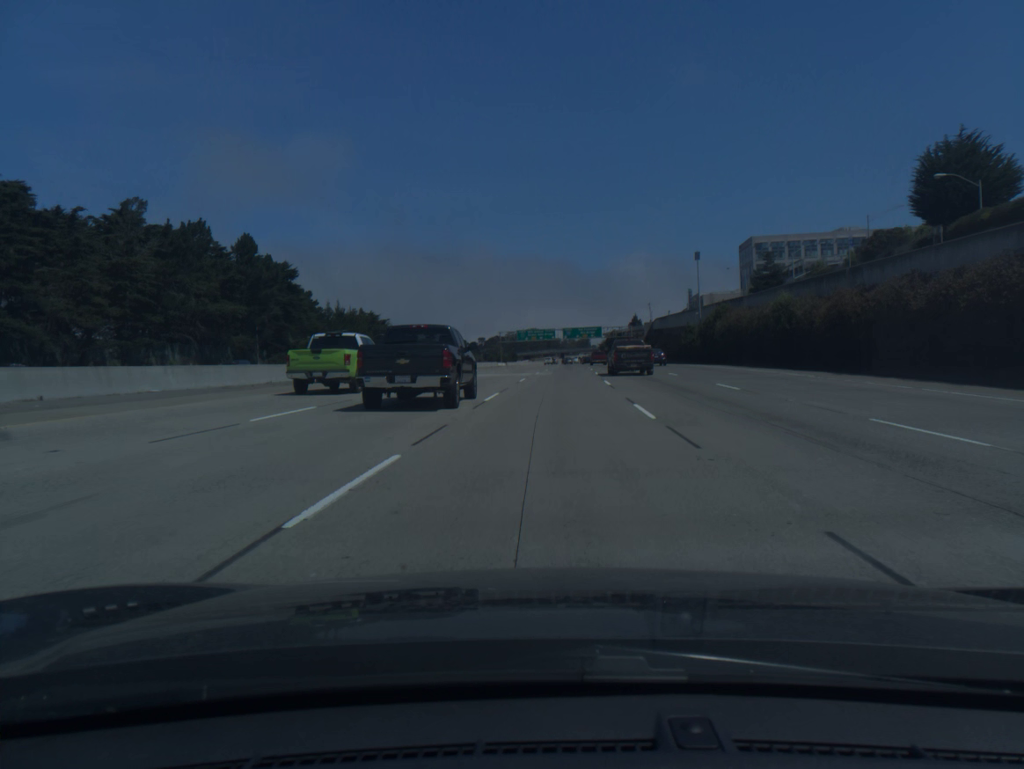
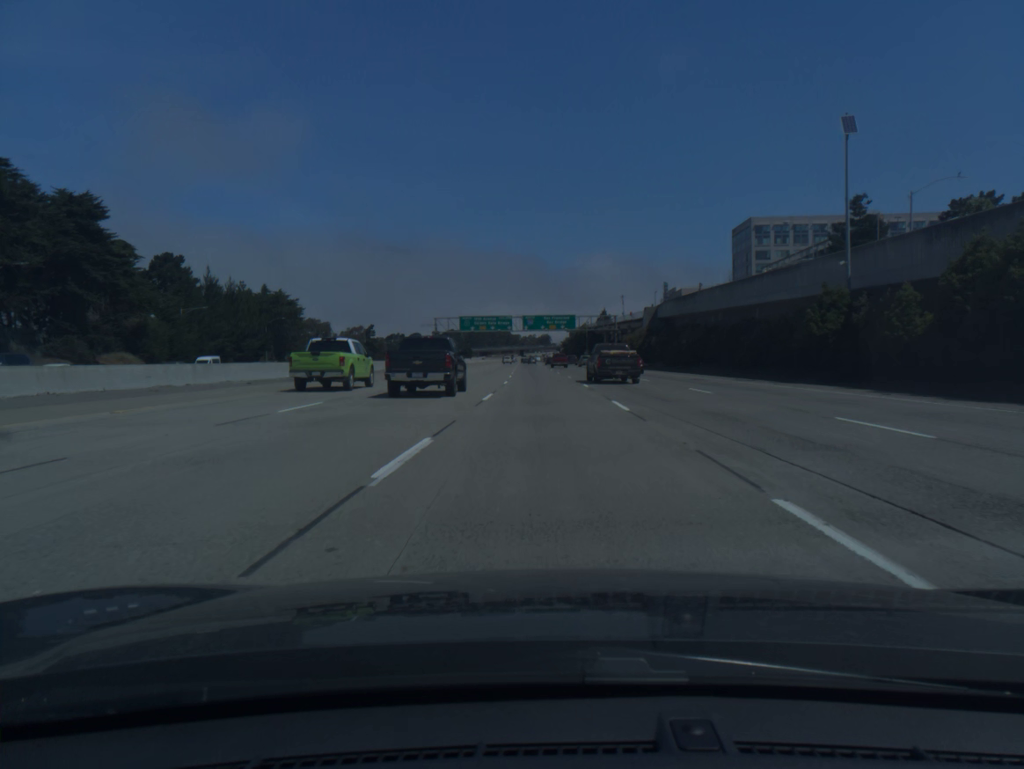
(+1.7, +55.0) m; +3°
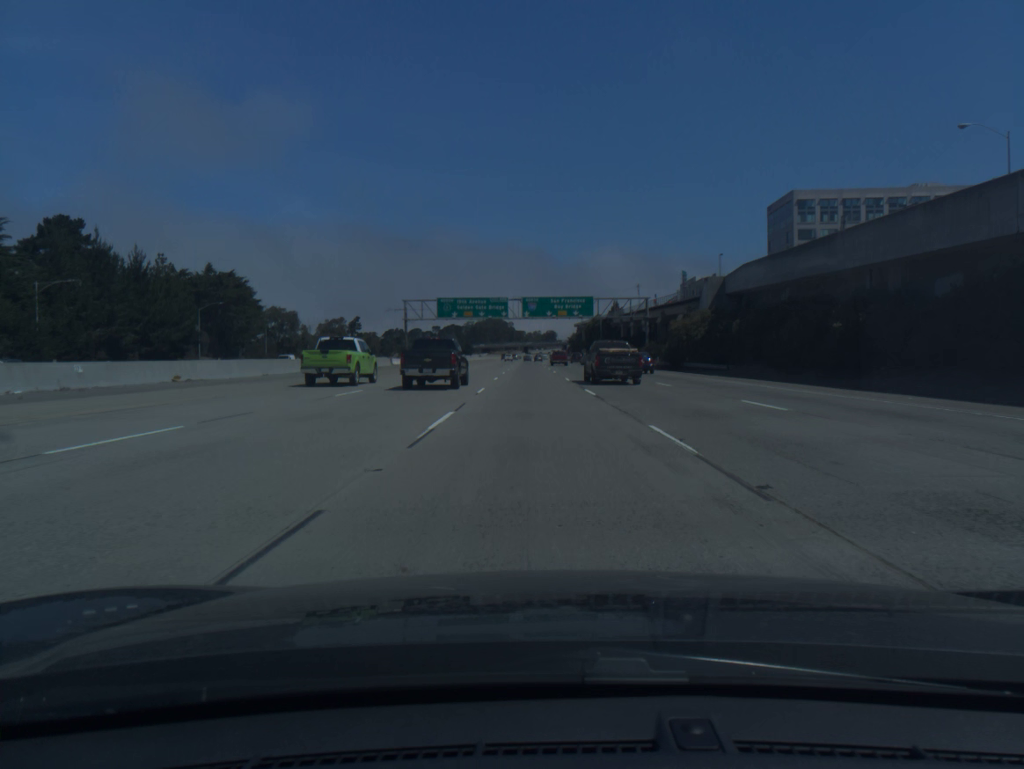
(0.0, +36.8) m; 0°
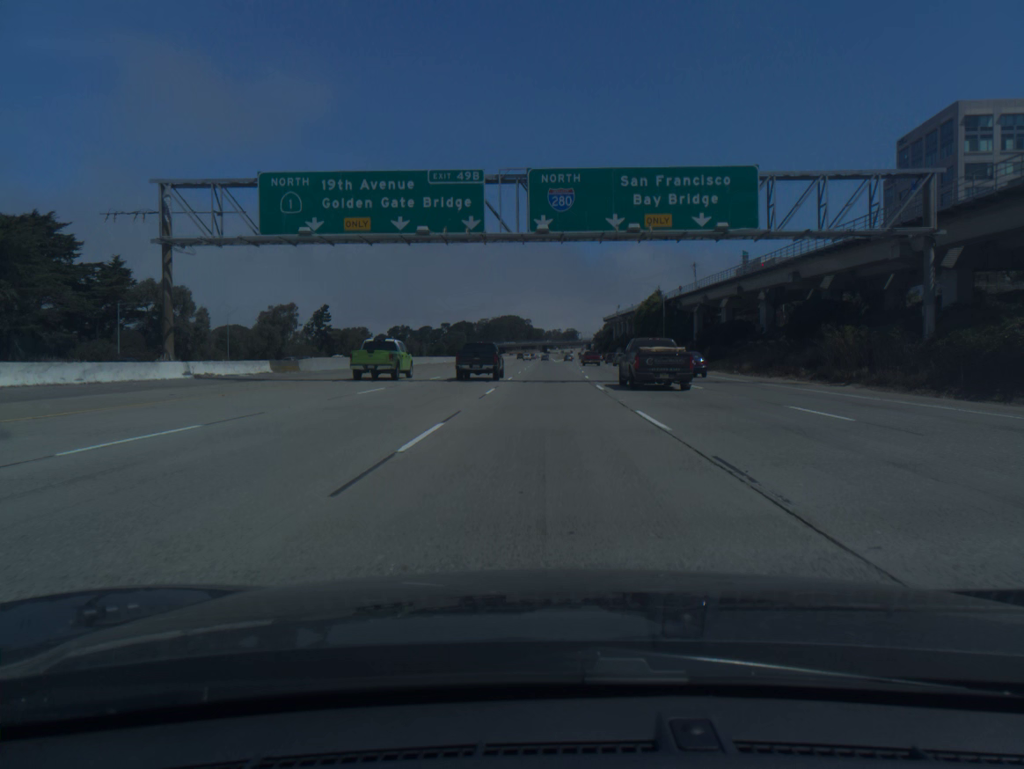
(-1.3, +73.6) m; -1°
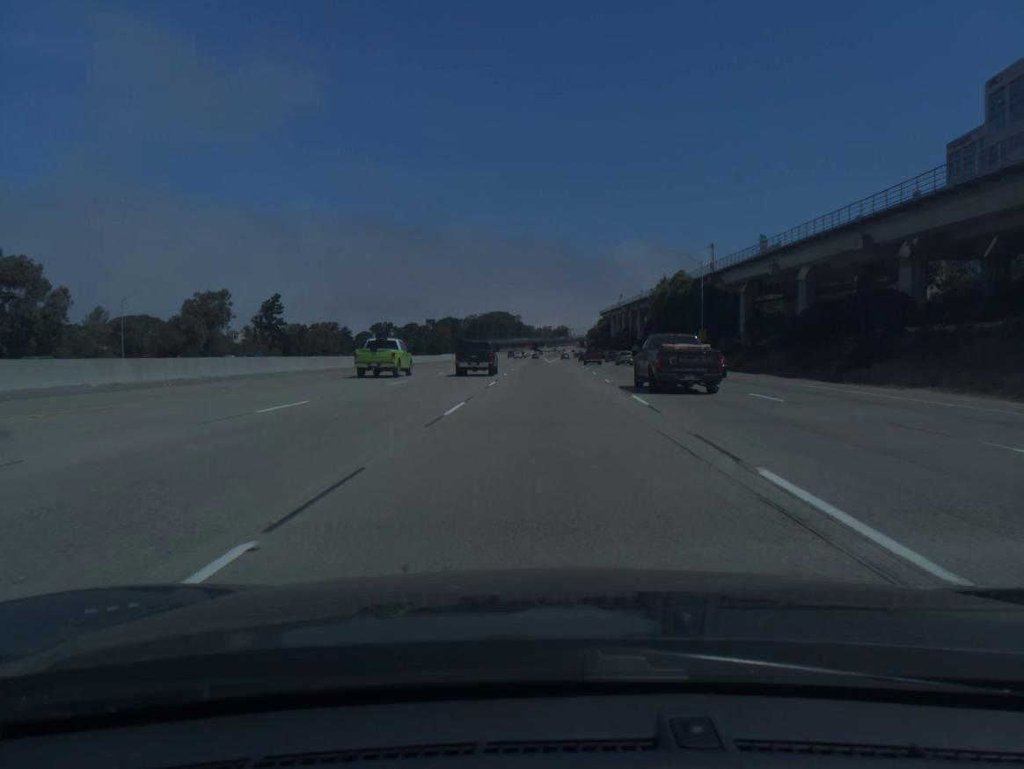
(+0.2, +36.8) m; +1°
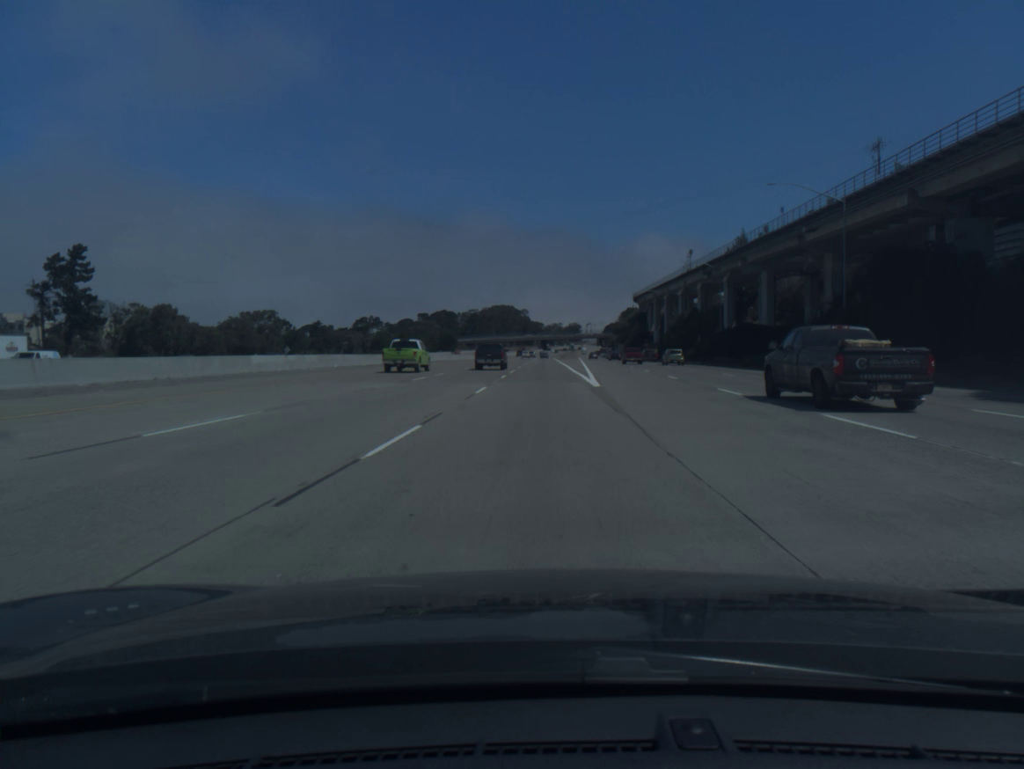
(-0.2, +92.1) m; -1°
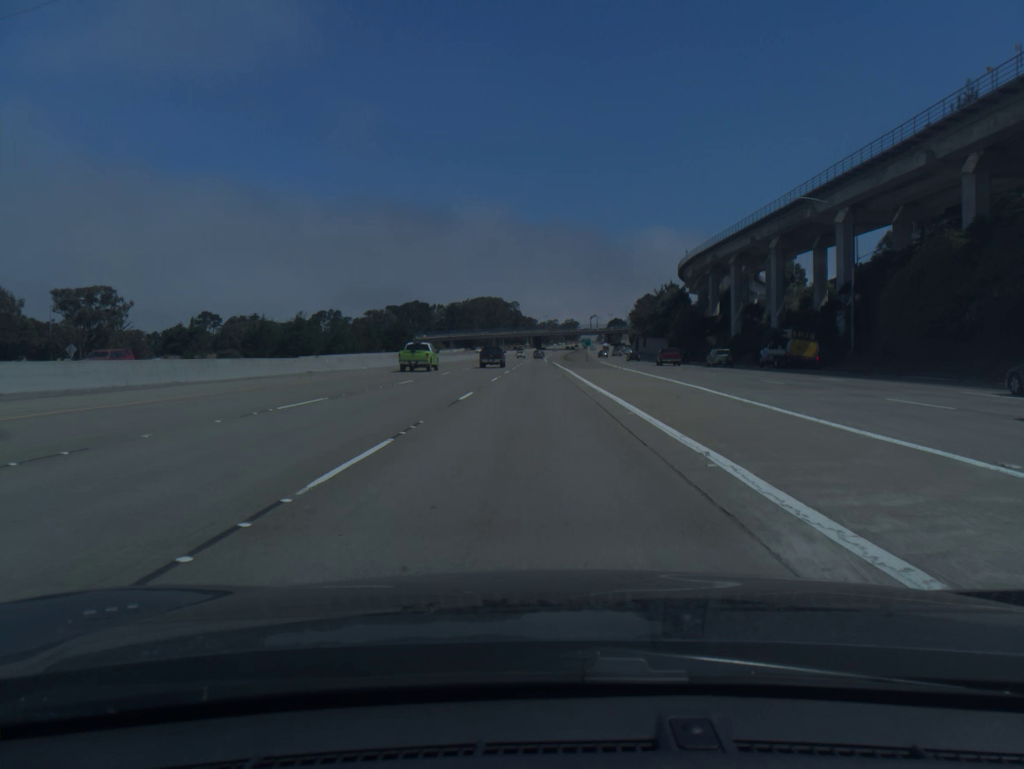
(+0.5, +91.7) m; 0°
